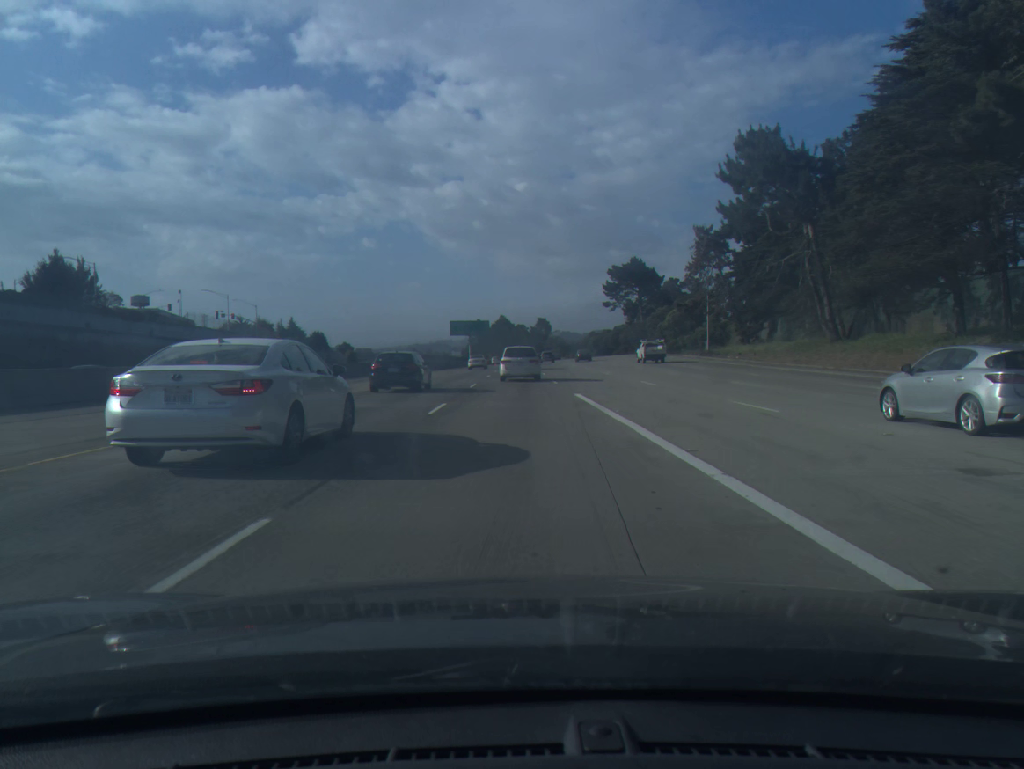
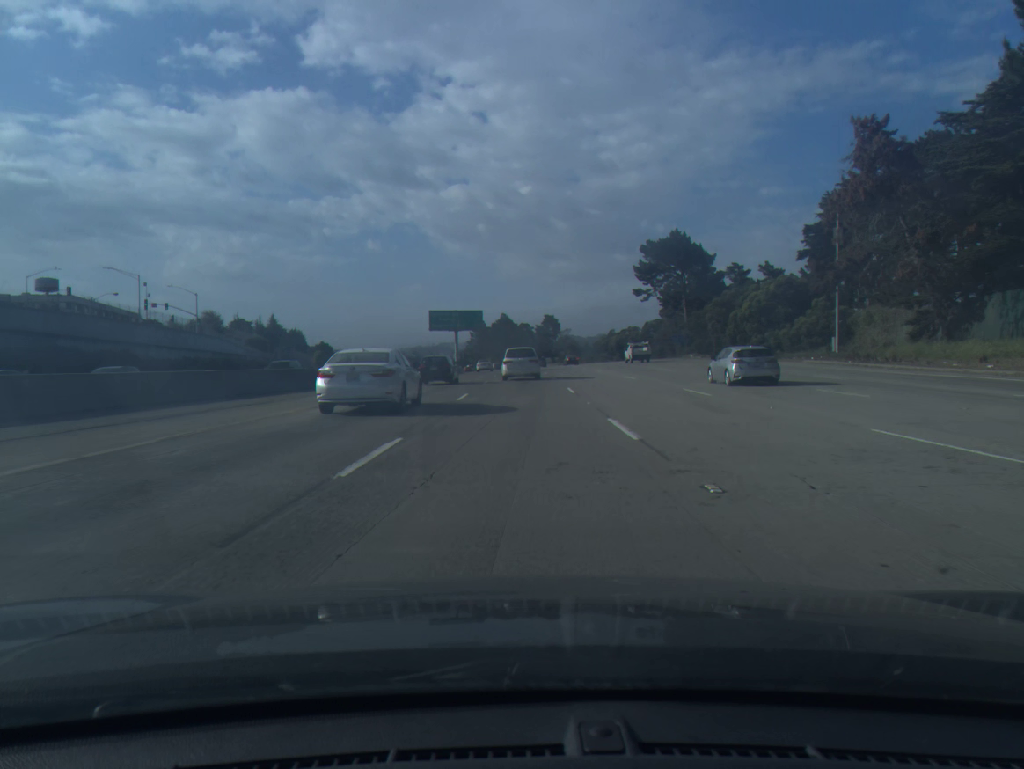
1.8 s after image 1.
(-0.1, +38.3) m; 0°
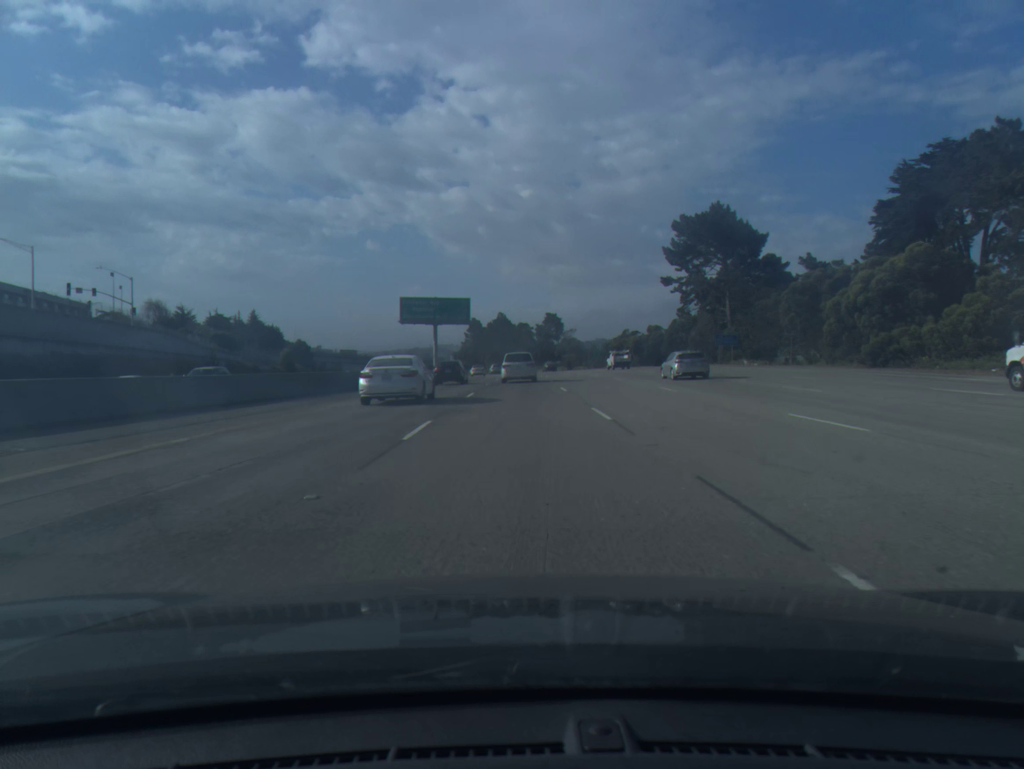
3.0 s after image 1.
(+0.1, +25.3) m; 0°
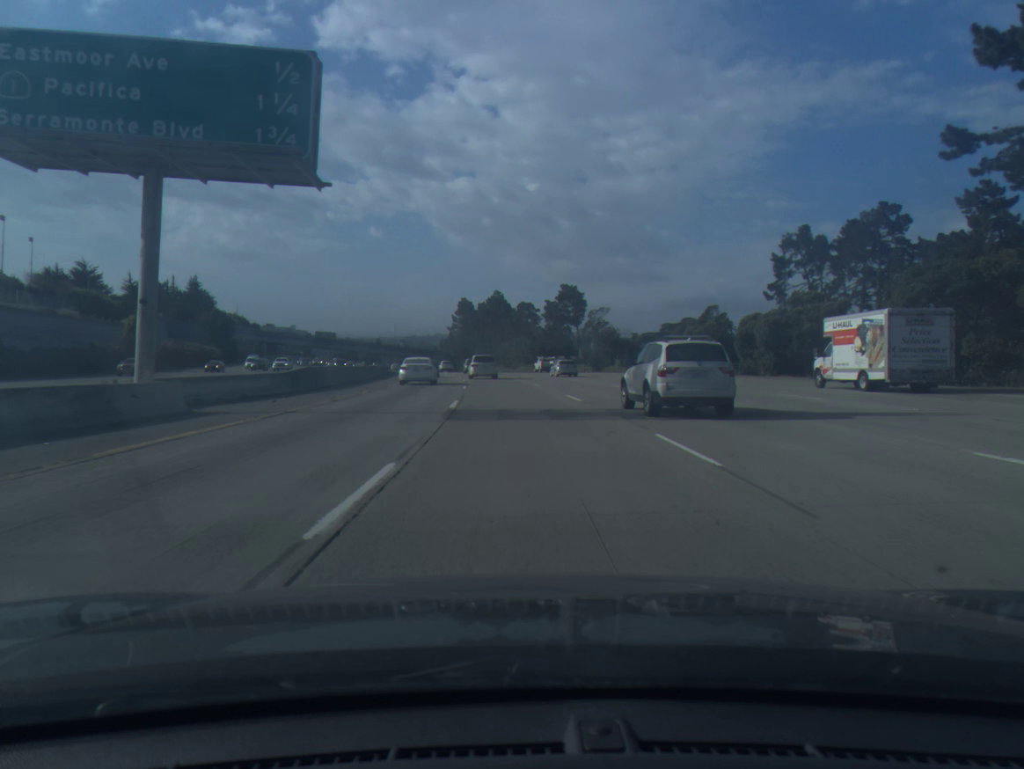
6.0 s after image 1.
(-0.2, +64.7) m; 0°
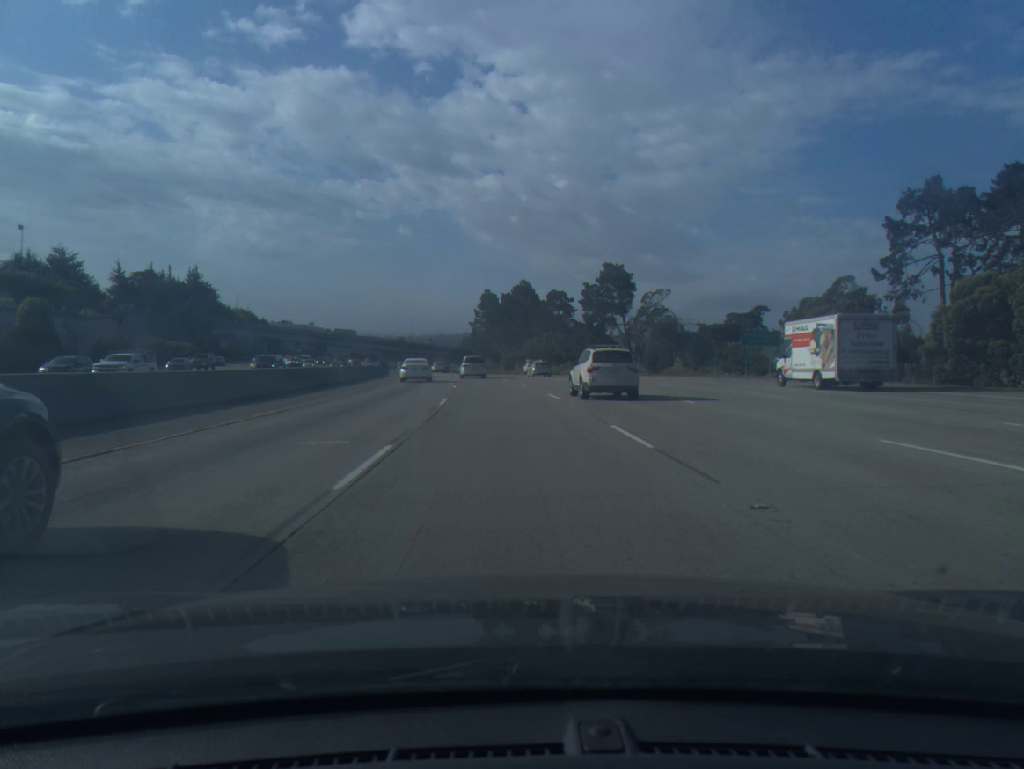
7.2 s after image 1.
(-0.3, +27.2) m; -2°
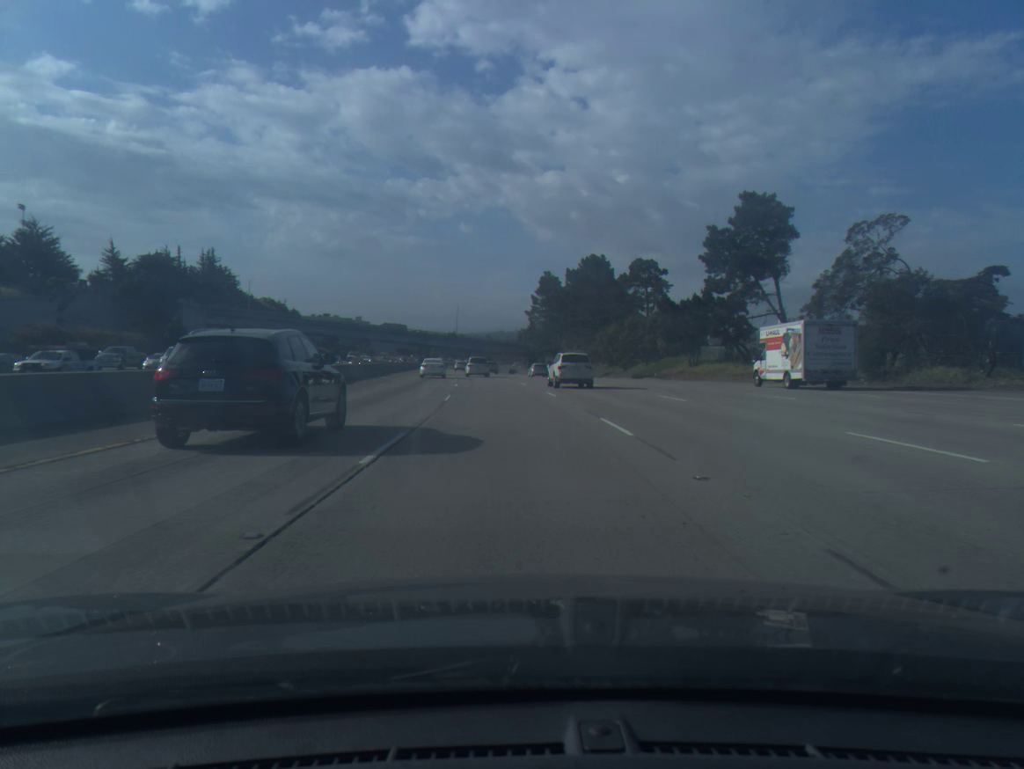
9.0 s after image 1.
(-1.6, +42.2) m; -4°
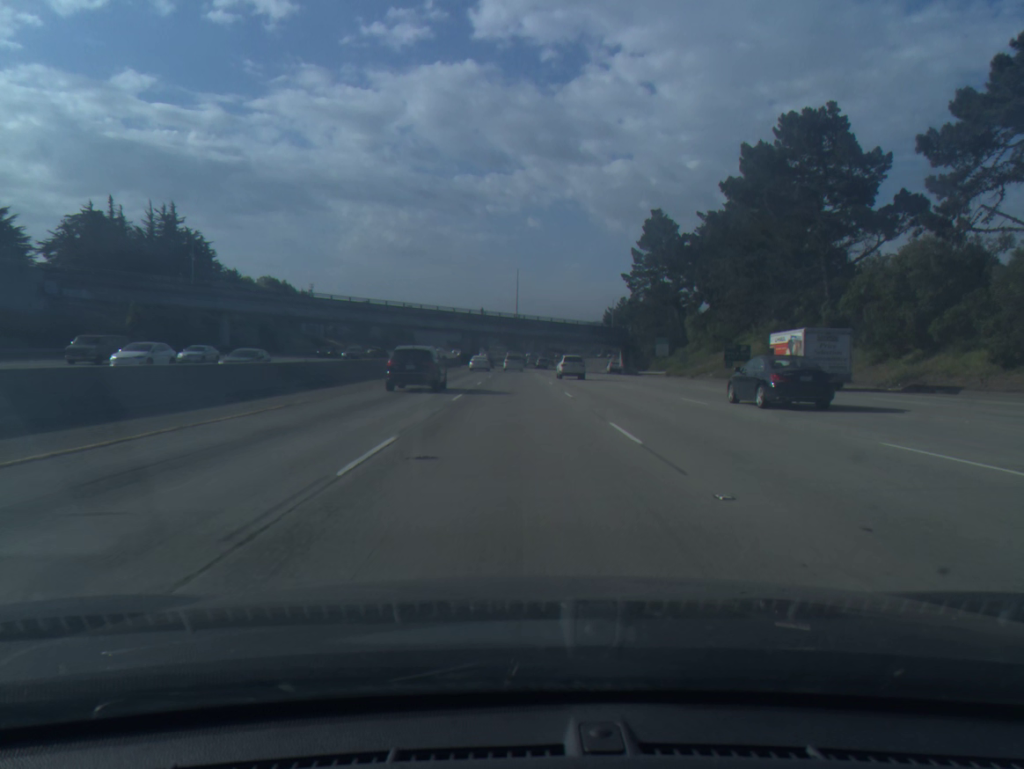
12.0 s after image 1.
(-4.1, +73.8) m; -5°
